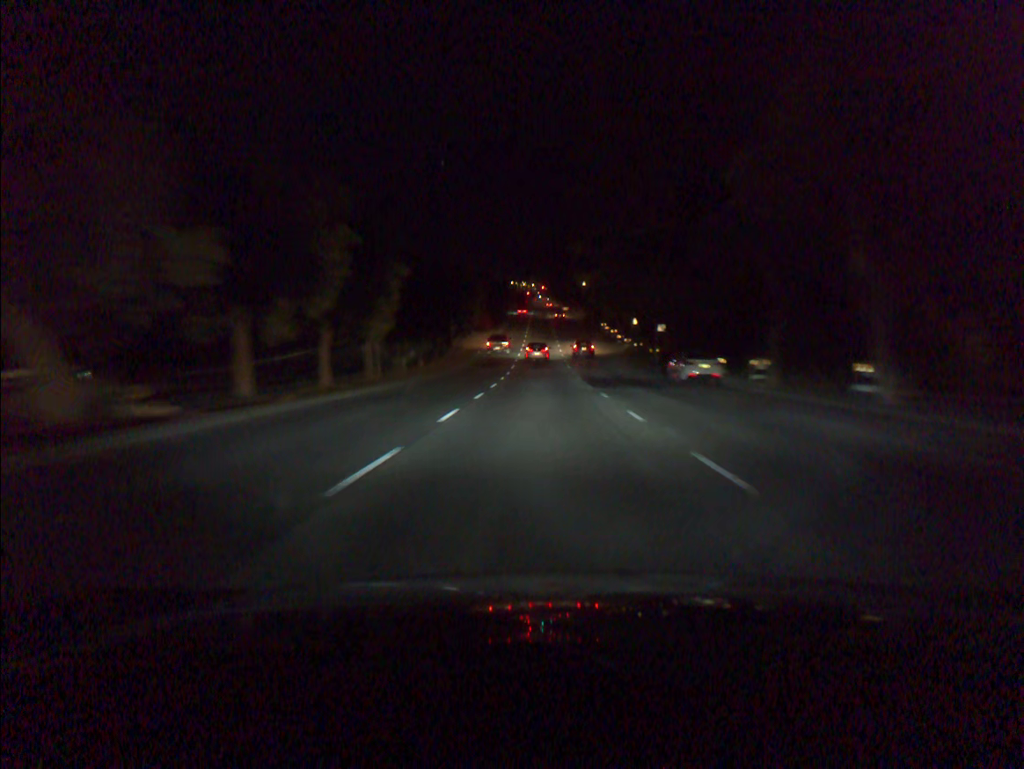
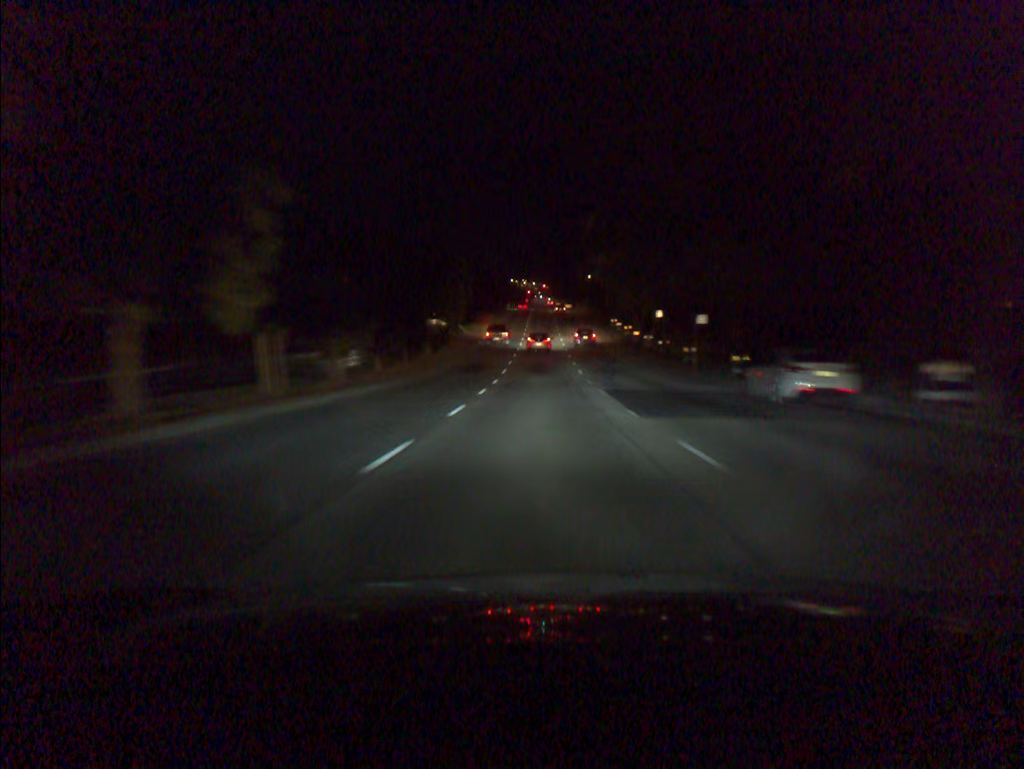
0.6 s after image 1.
(0.0, +13.5) m; 0°
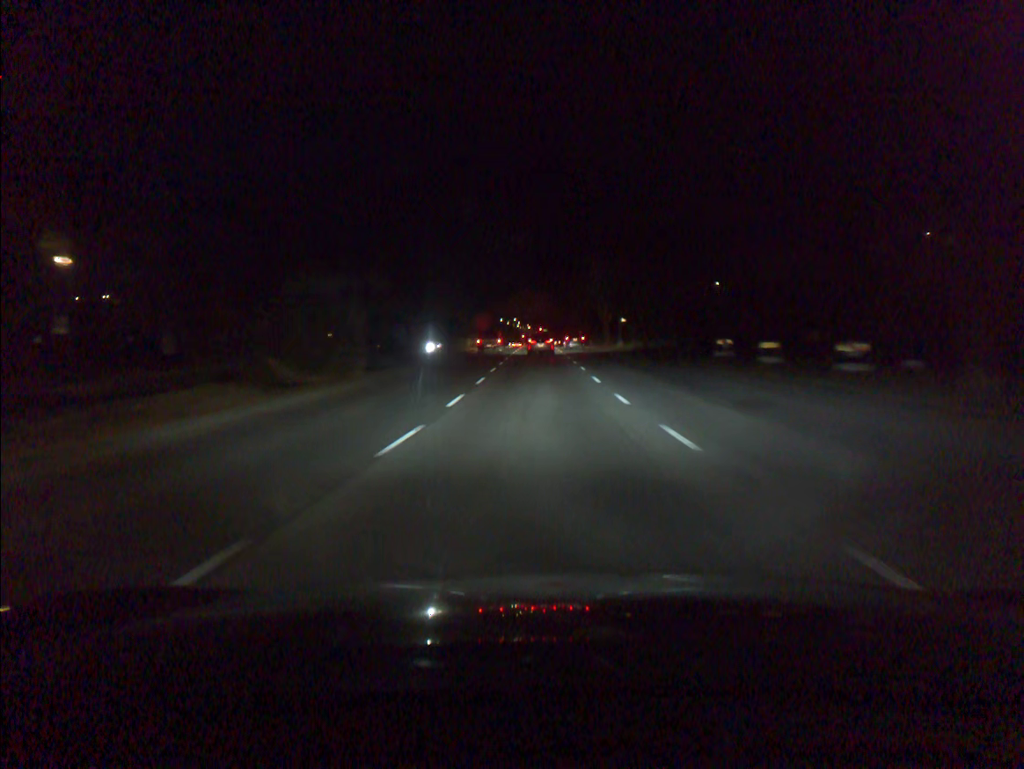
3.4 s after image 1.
(+0.1, +56.9) m; 0°
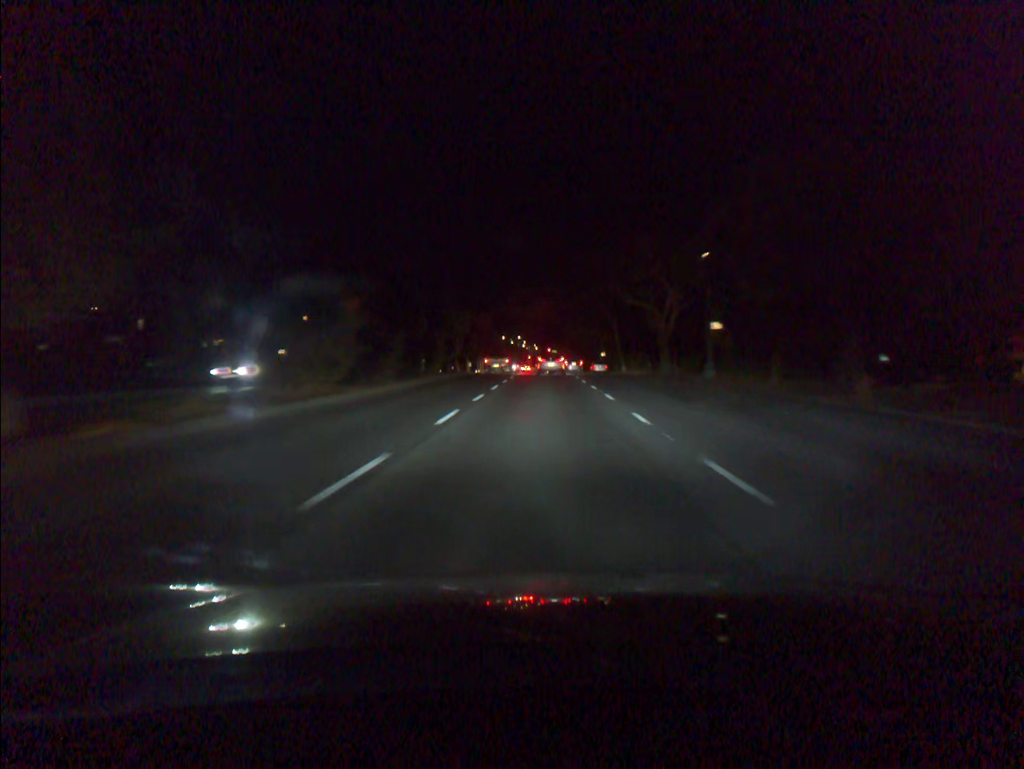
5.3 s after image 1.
(-0.1, +38.5) m; -1°
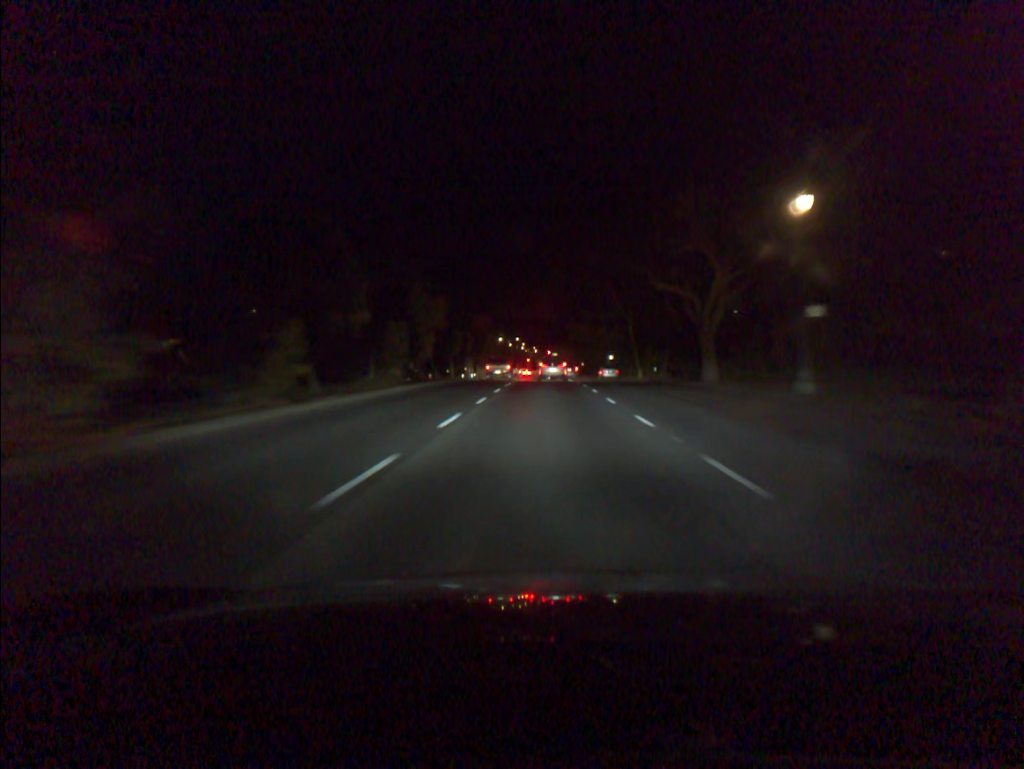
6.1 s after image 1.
(0.0, +14.3) m; 0°
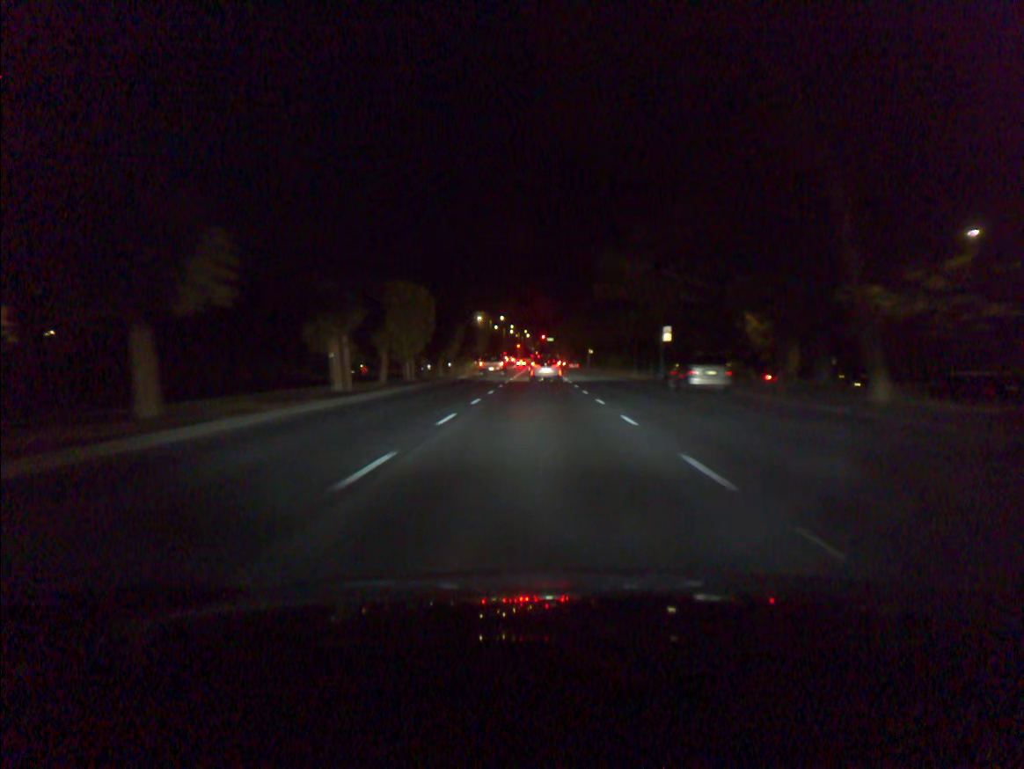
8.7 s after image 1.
(+0.3, +49.3) m; 0°
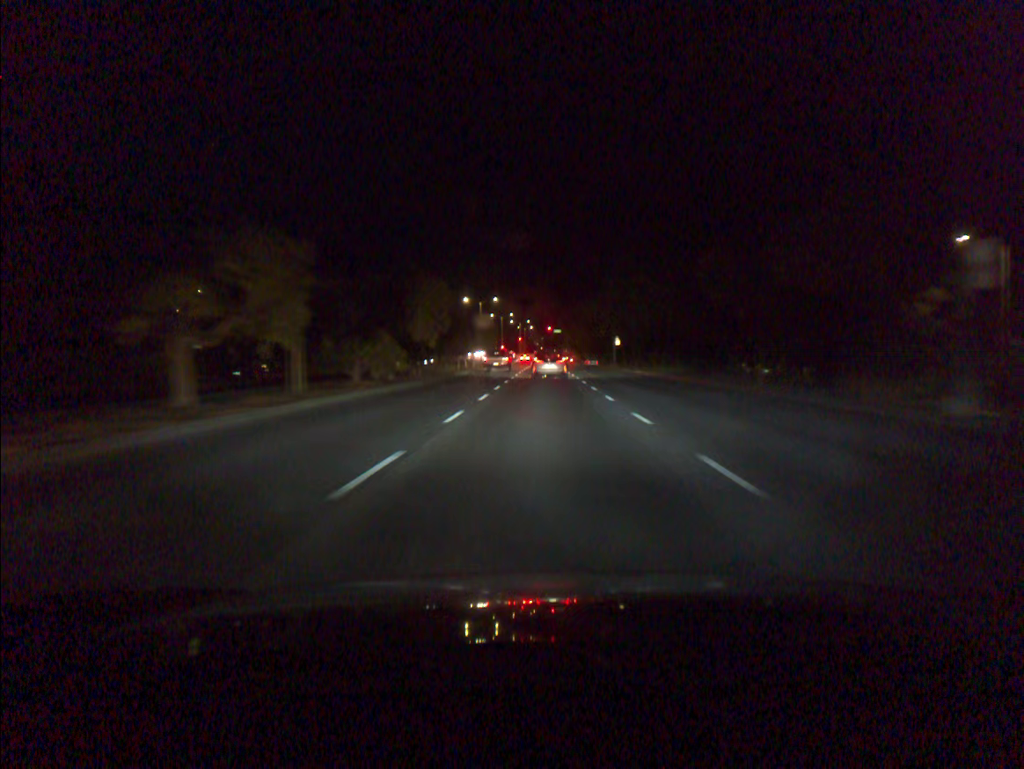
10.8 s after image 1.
(-0.2, +36.9) m; 0°
